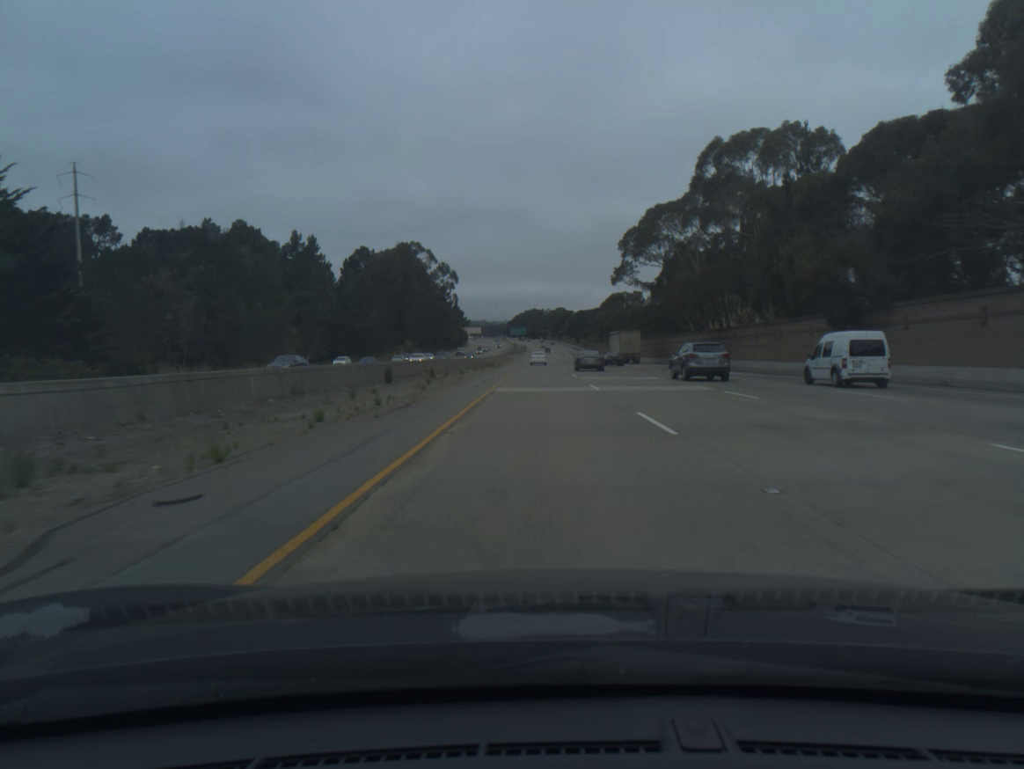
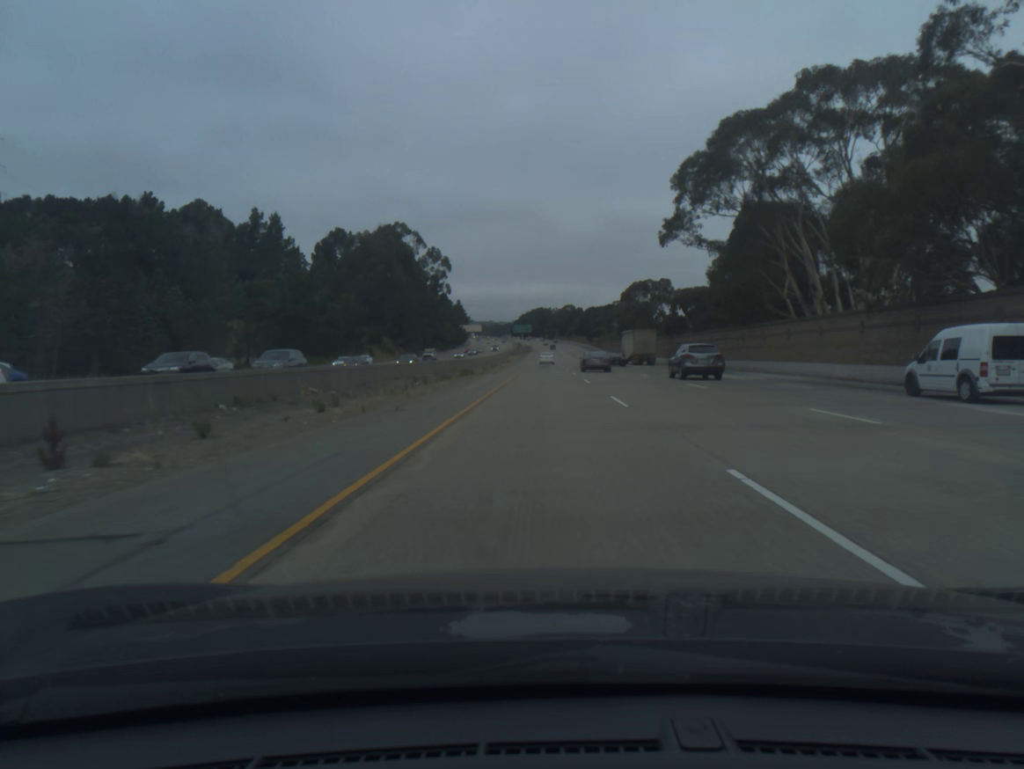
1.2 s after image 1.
(-0.2, +37.3) m; 0°
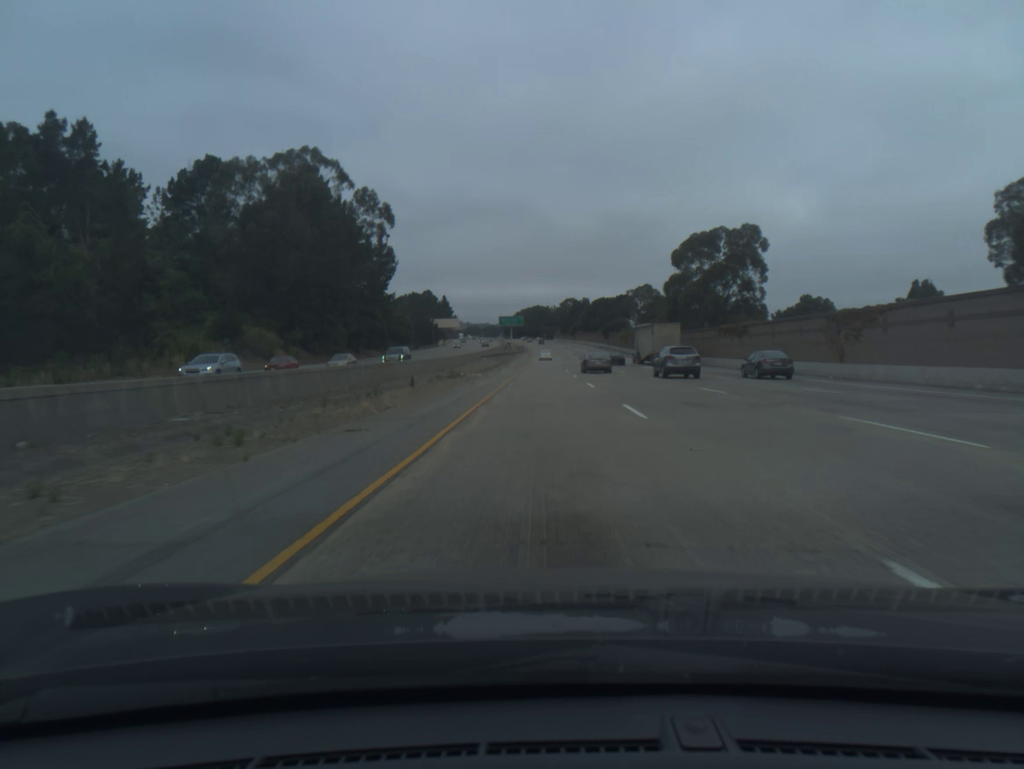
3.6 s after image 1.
(0.0, +76.0) m; 0°
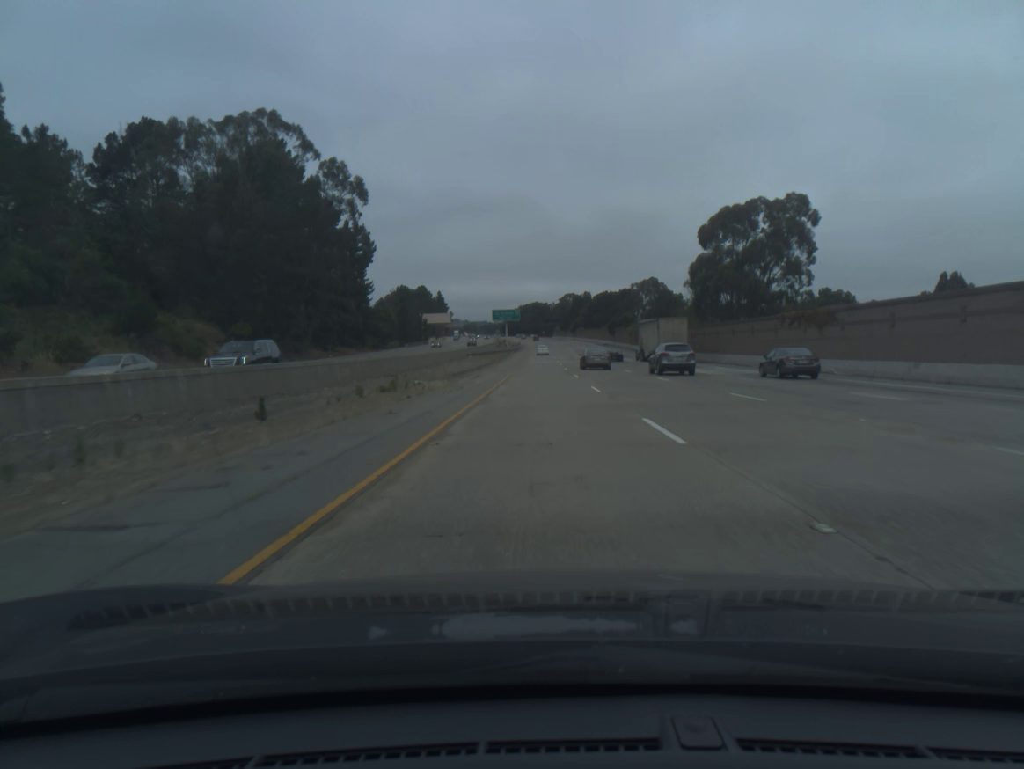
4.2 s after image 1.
(0.0, +19.3) m; 0°
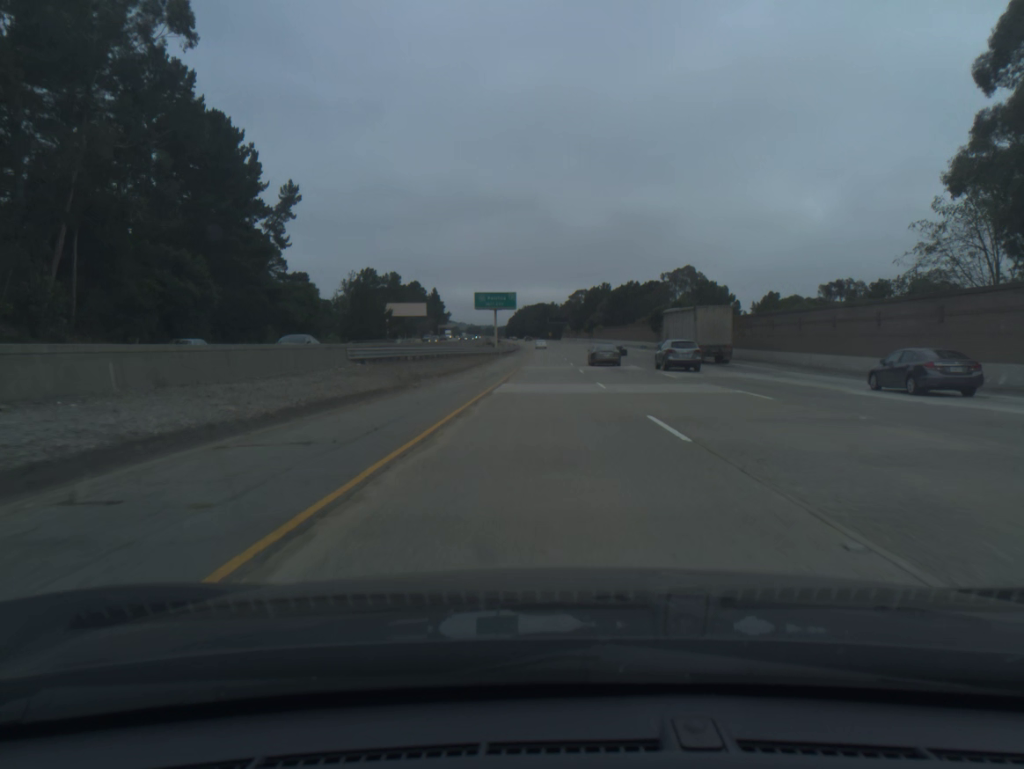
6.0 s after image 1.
(-0.2, +58.6) m; 0°
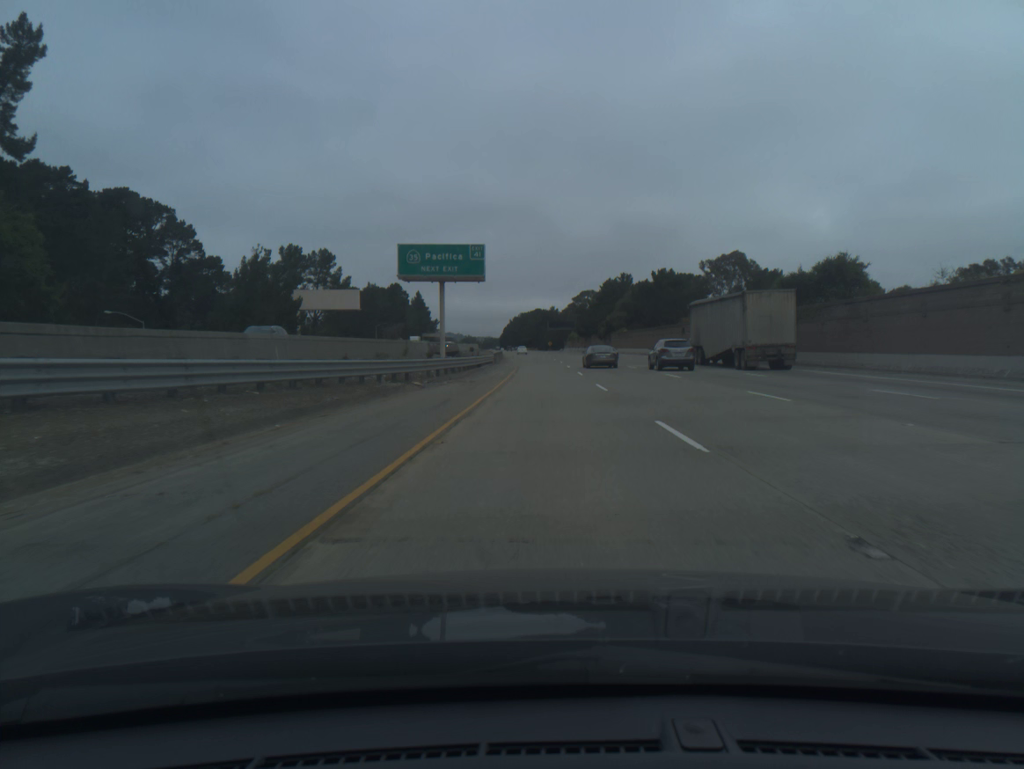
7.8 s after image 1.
(+0.1, +59.5) m; 0°
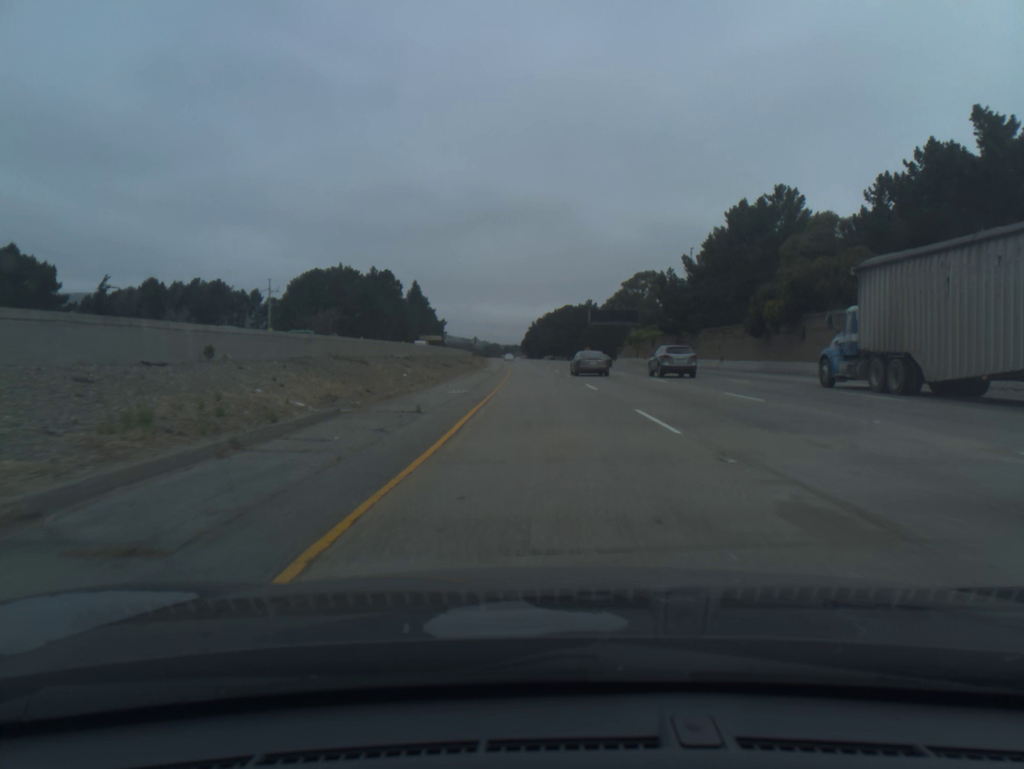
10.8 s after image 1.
(-1.4, +100.3) m; -2°
